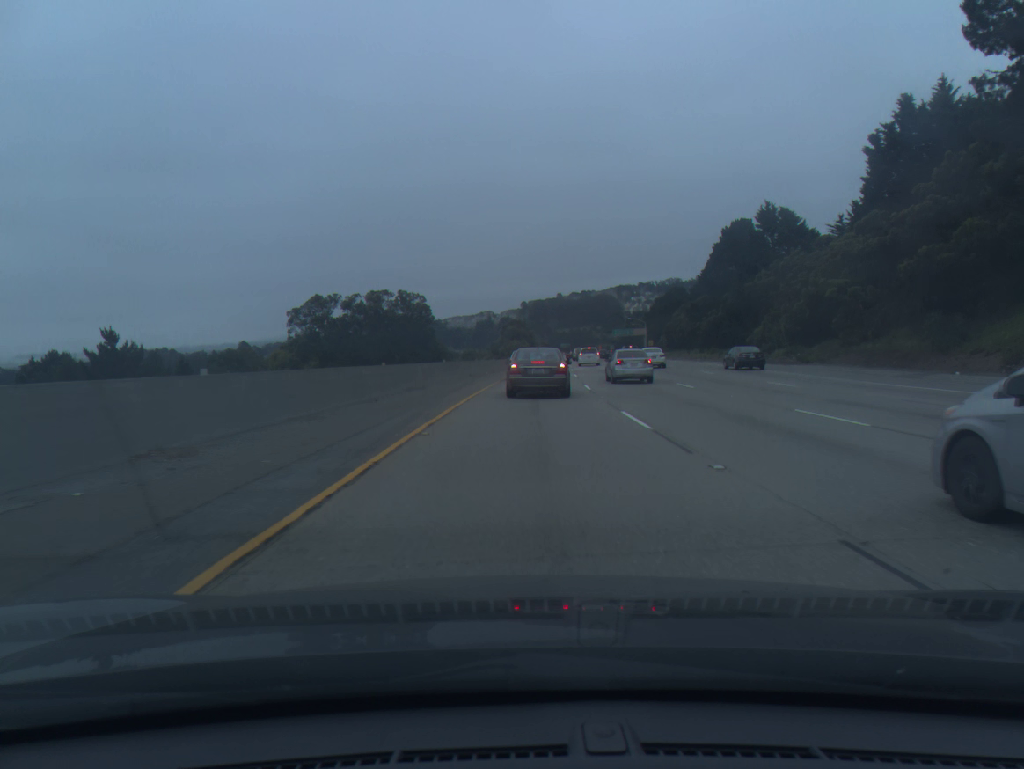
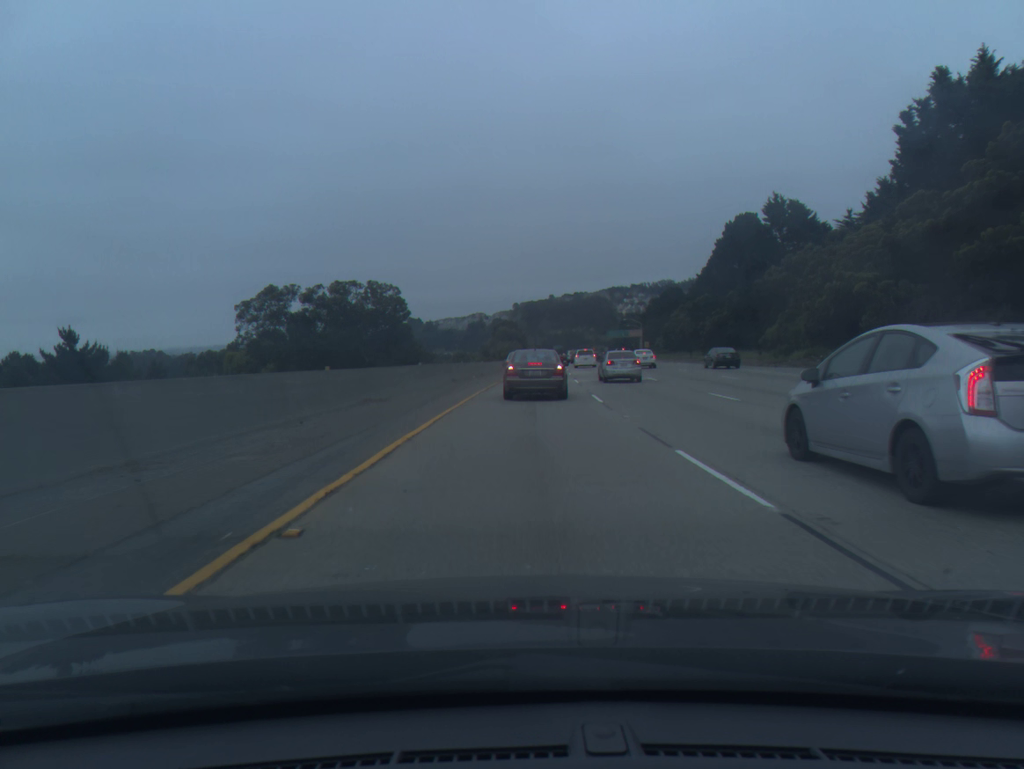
(0.0, +6.6) m; +1°
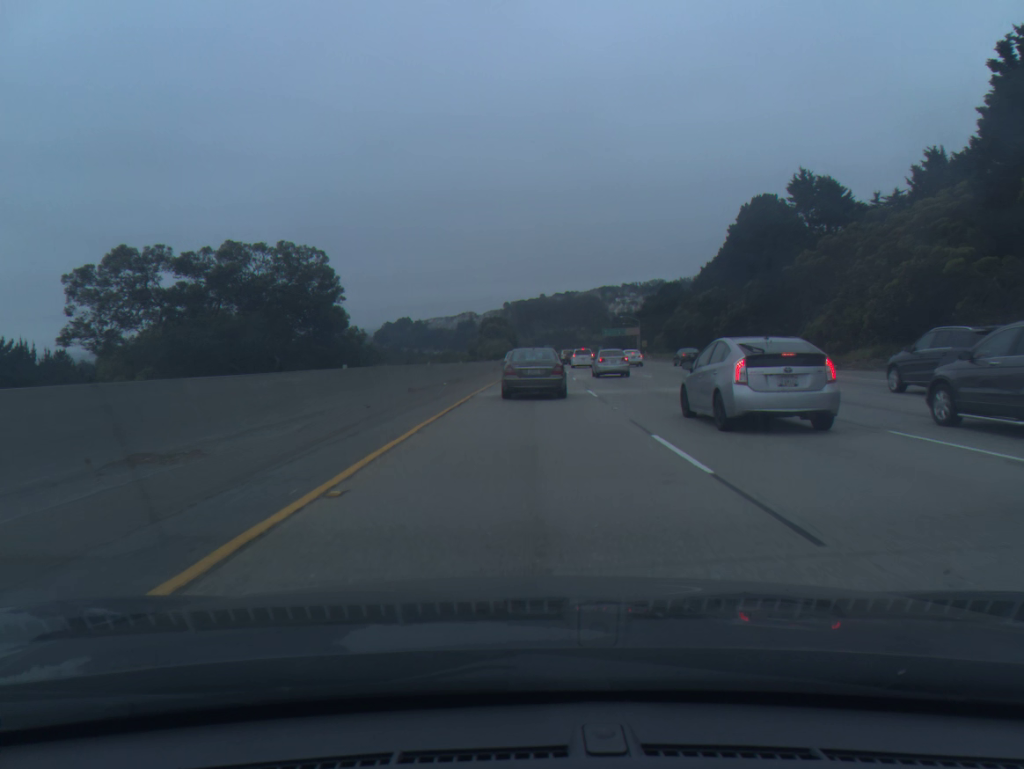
(+0.1, +12.9) m; +1°
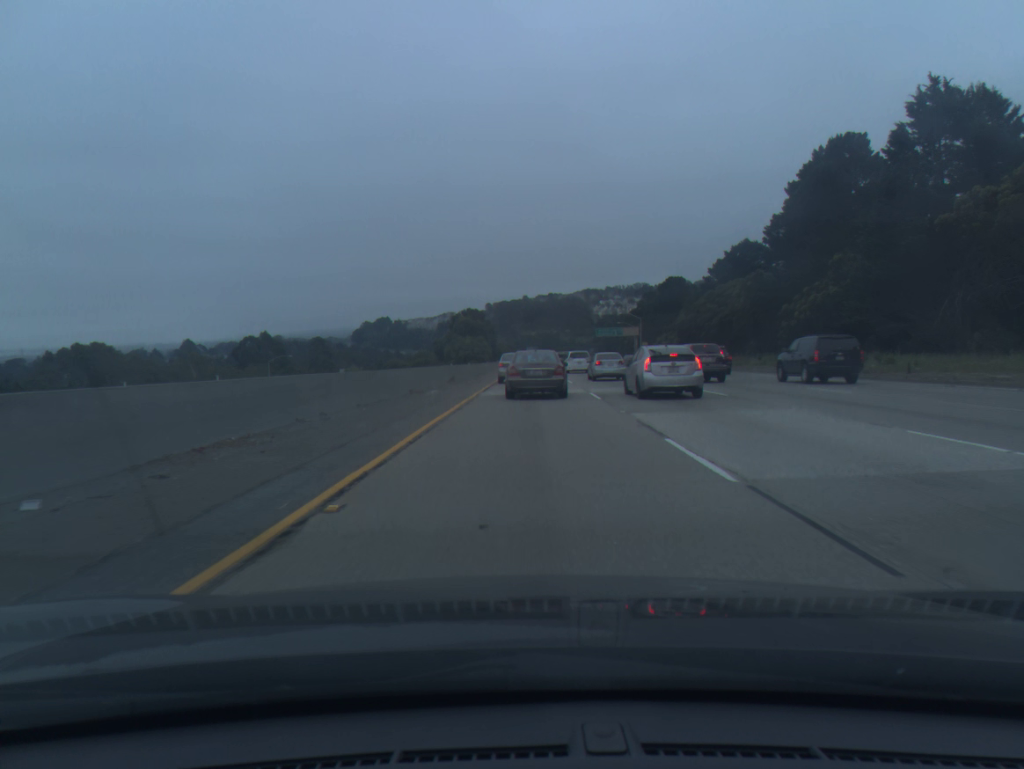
(+0.4, +29.9) m; +1°
